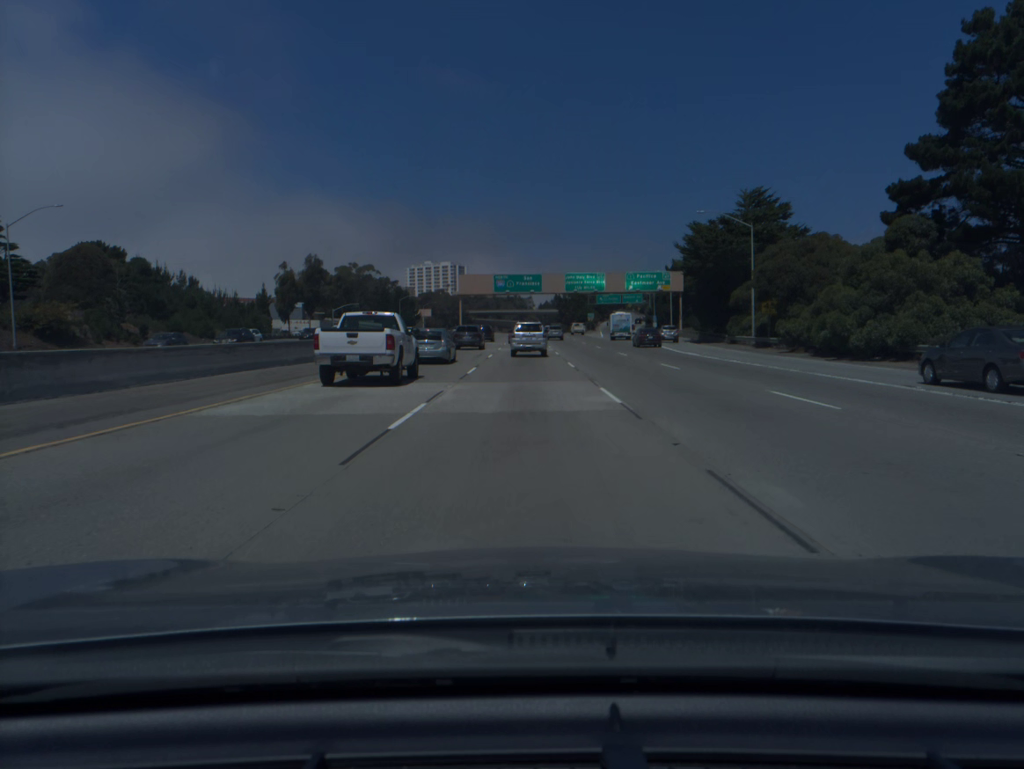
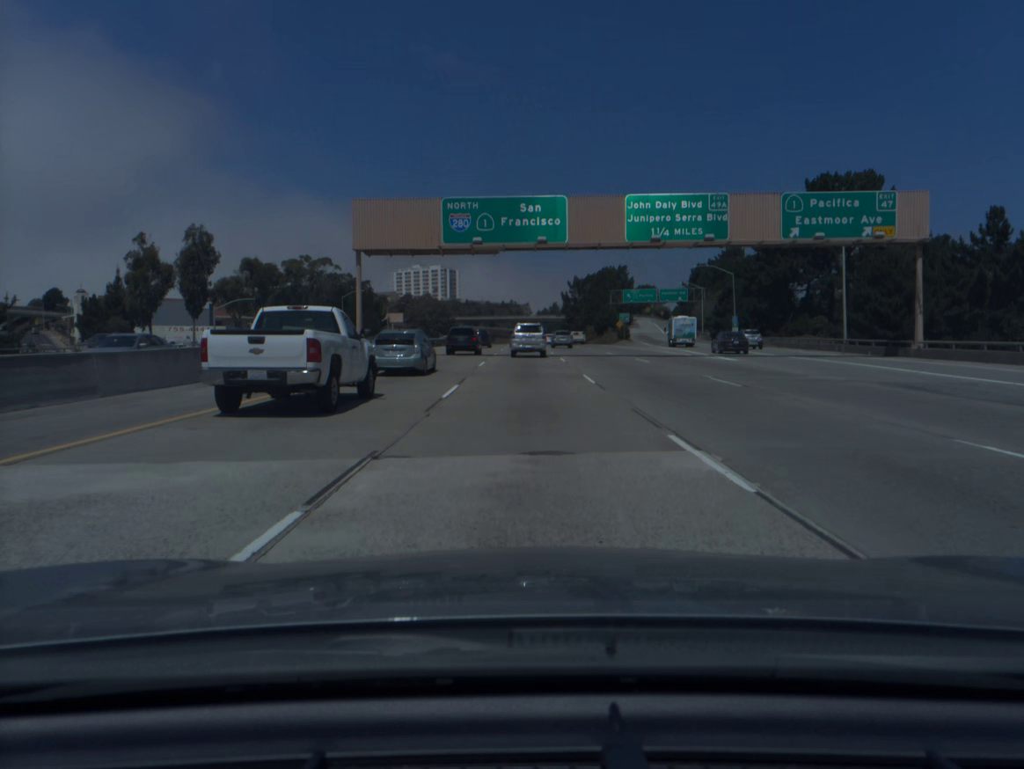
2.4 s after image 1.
(0.0, +66.8) m; 0°
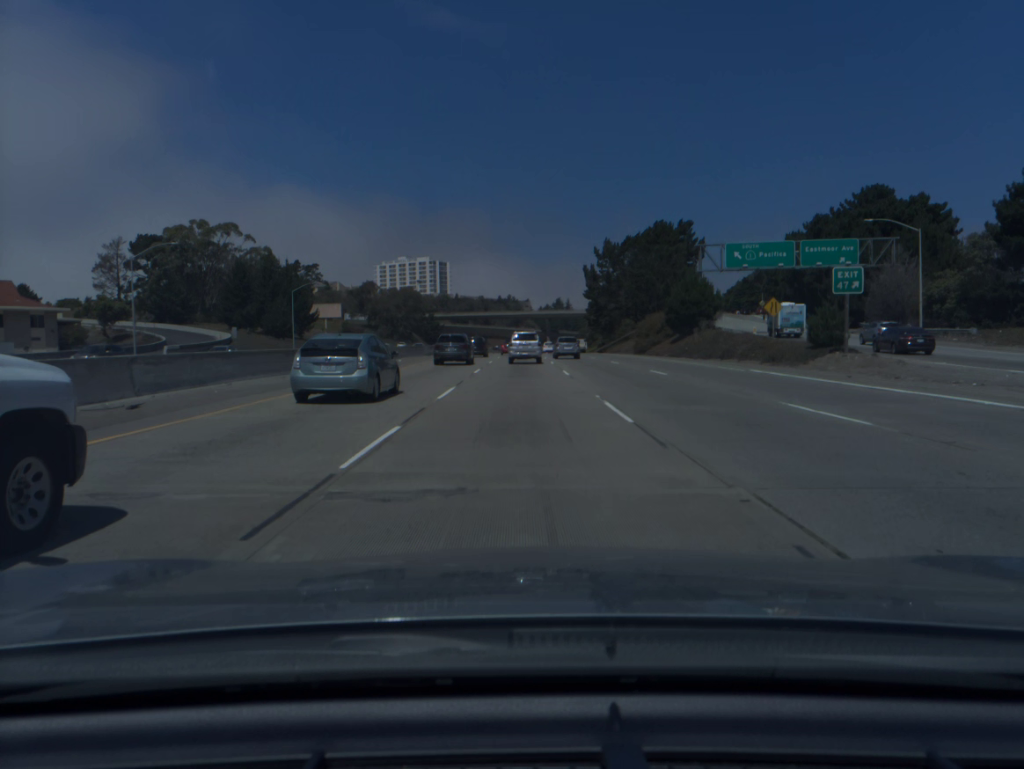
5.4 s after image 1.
(+0.1, +81.6) m; 0°
